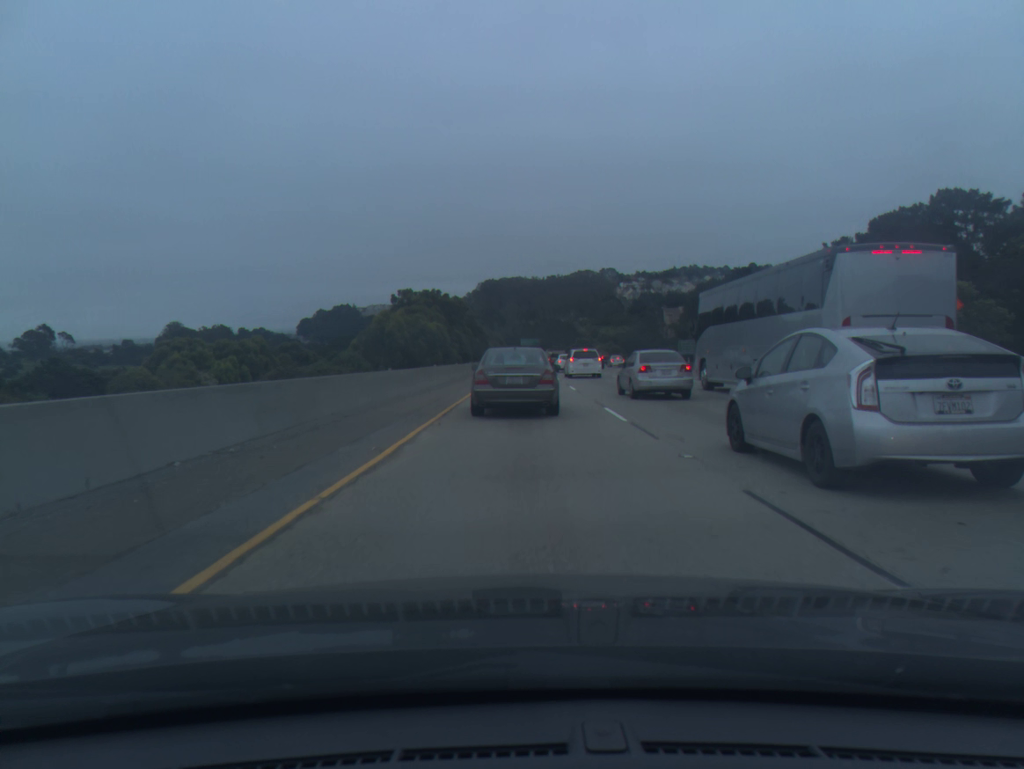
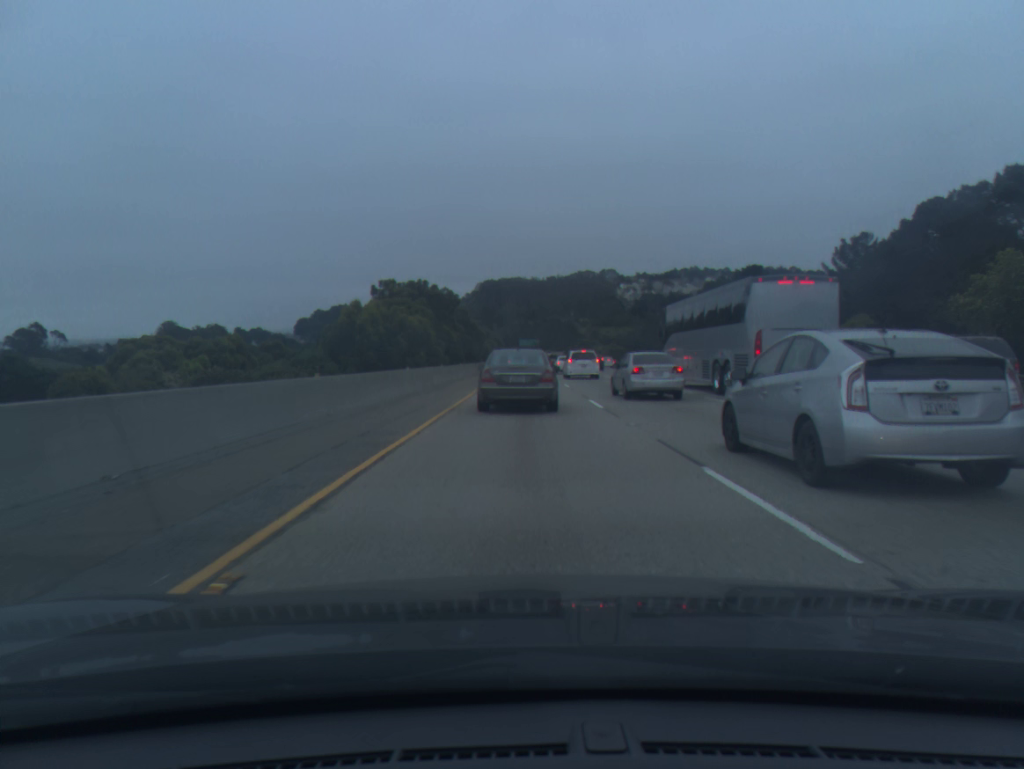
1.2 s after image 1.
(0.0, +10.2) m; 0°
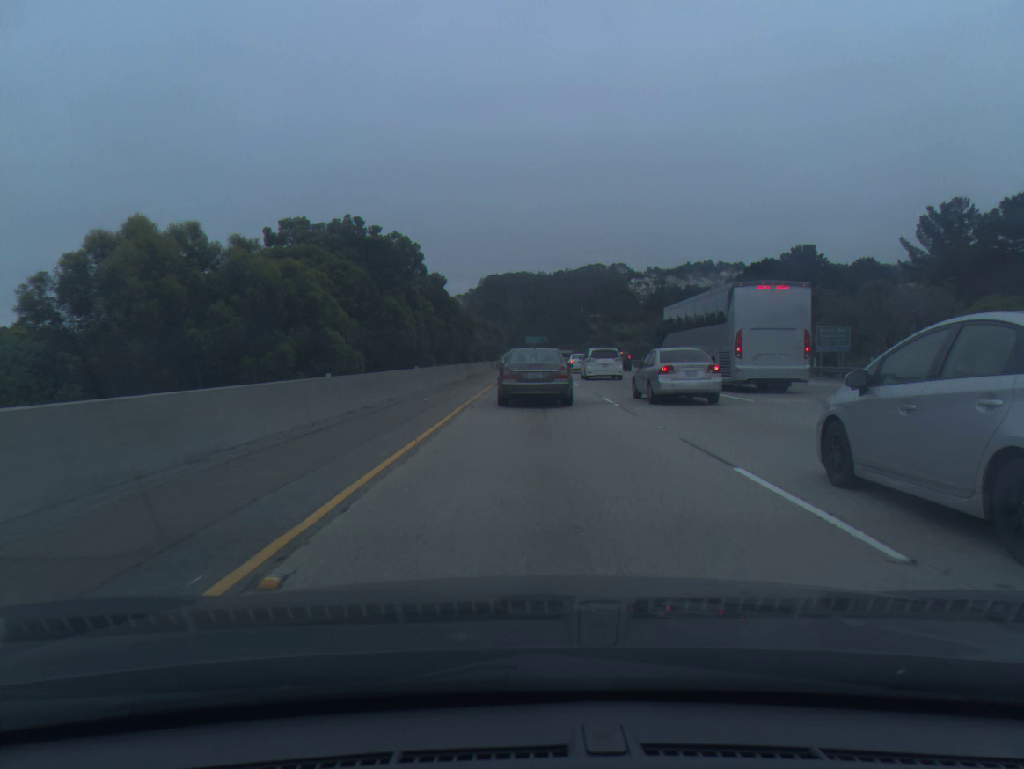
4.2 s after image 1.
(-0.2, +29.2) m; 0°
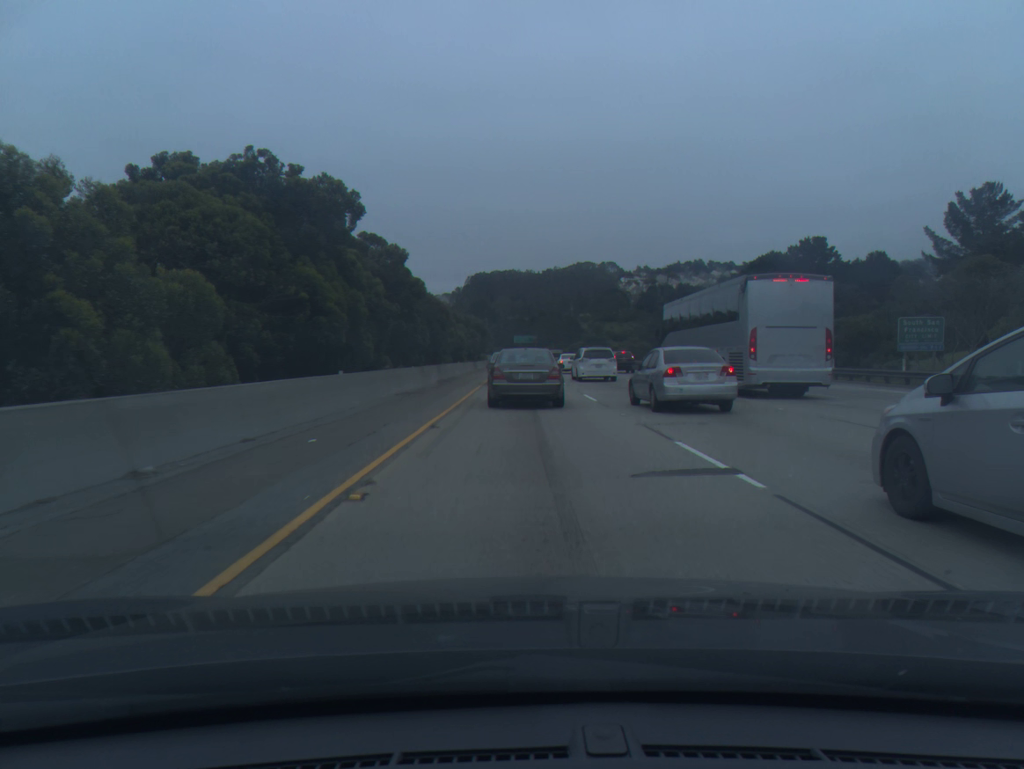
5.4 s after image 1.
(+0.1, +12.1) m; +1°
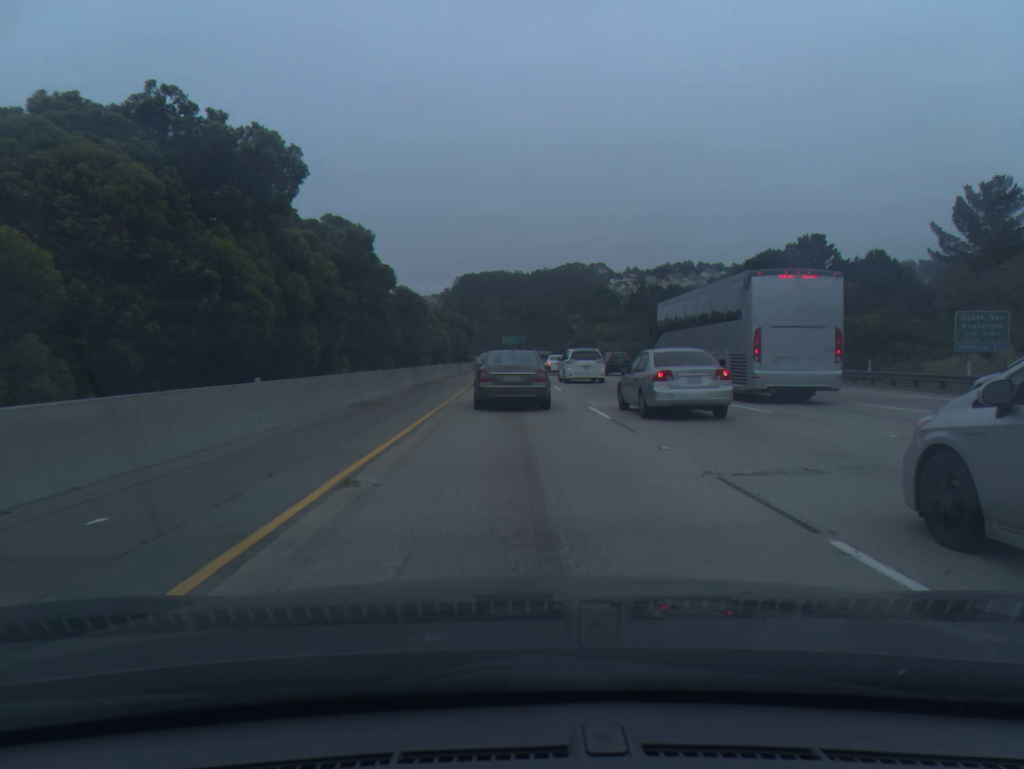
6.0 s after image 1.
(0.0, +5.9) m; +1°
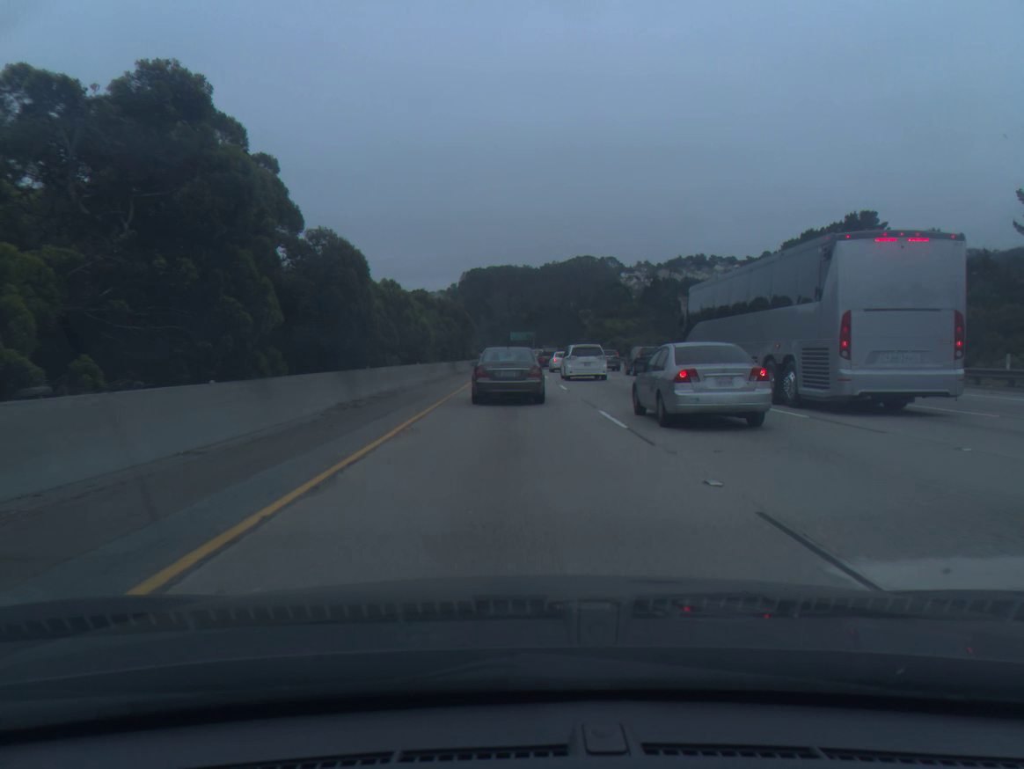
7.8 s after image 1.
(-0.1, +17.2) m; -1°
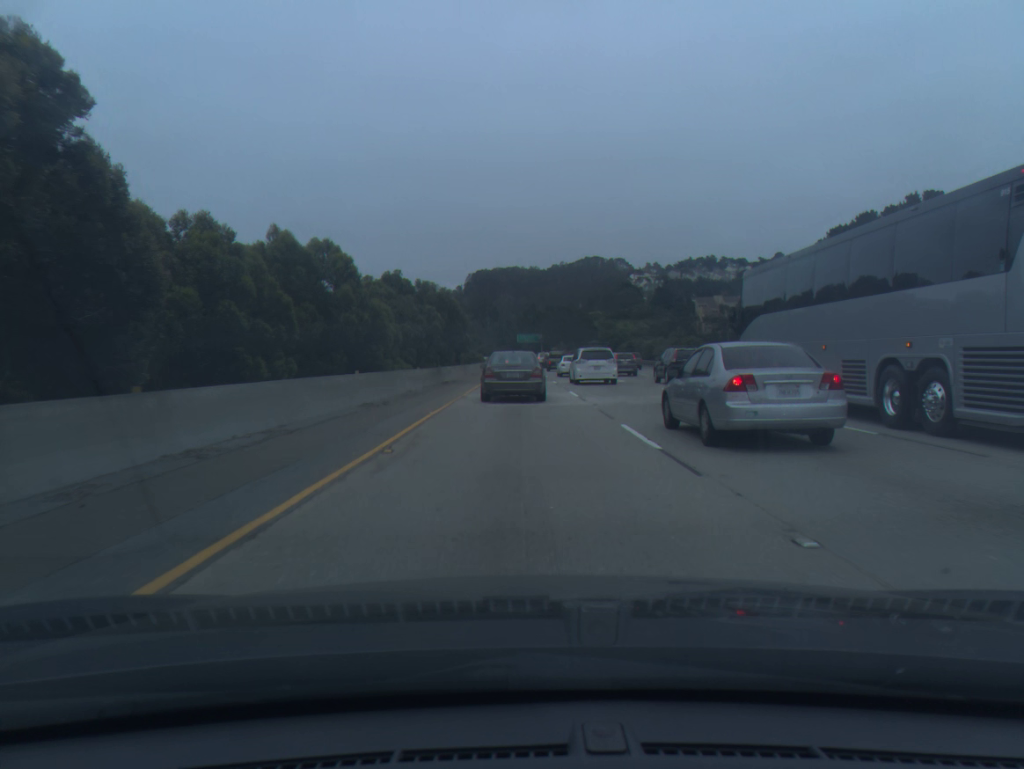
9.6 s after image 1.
(-0.1, +17.3) m; -1°
